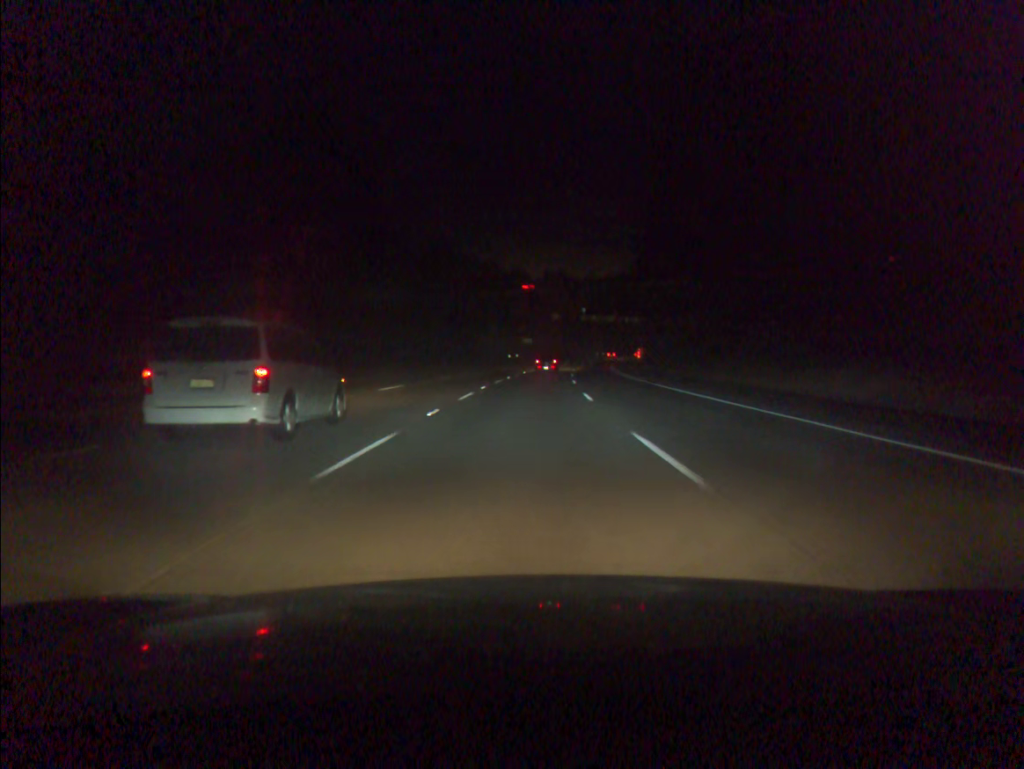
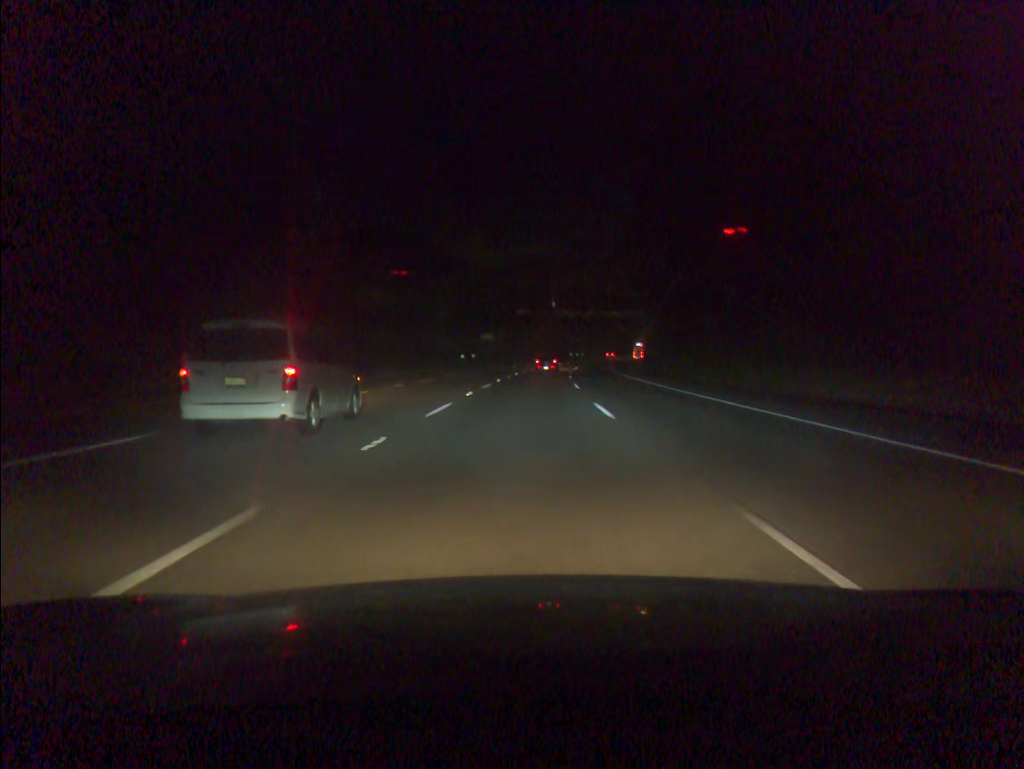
(+0.8, +35.5) m; +3°
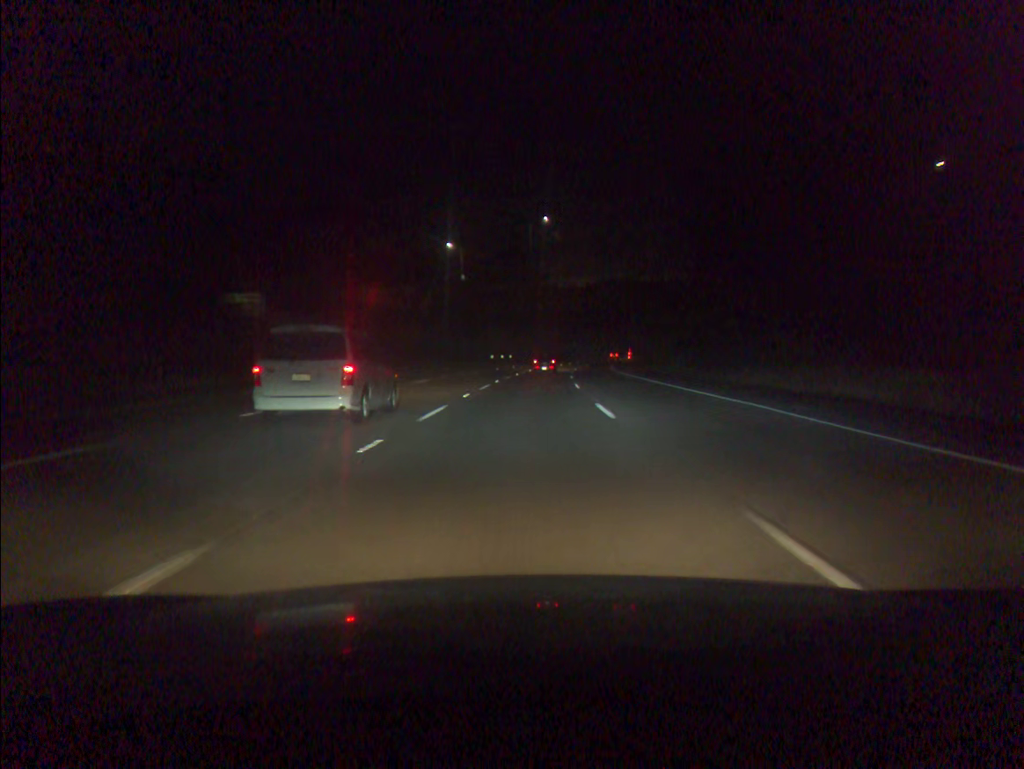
(+4.8, +88.4) m; +6°
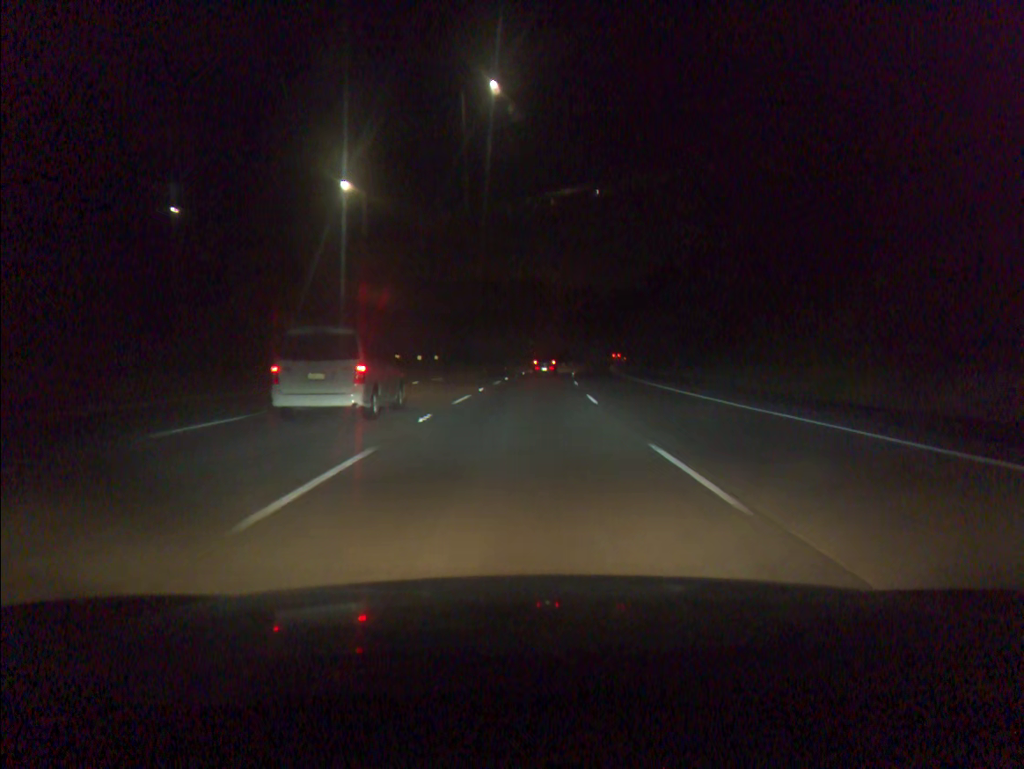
(+1.8, +52.9) m; +4°
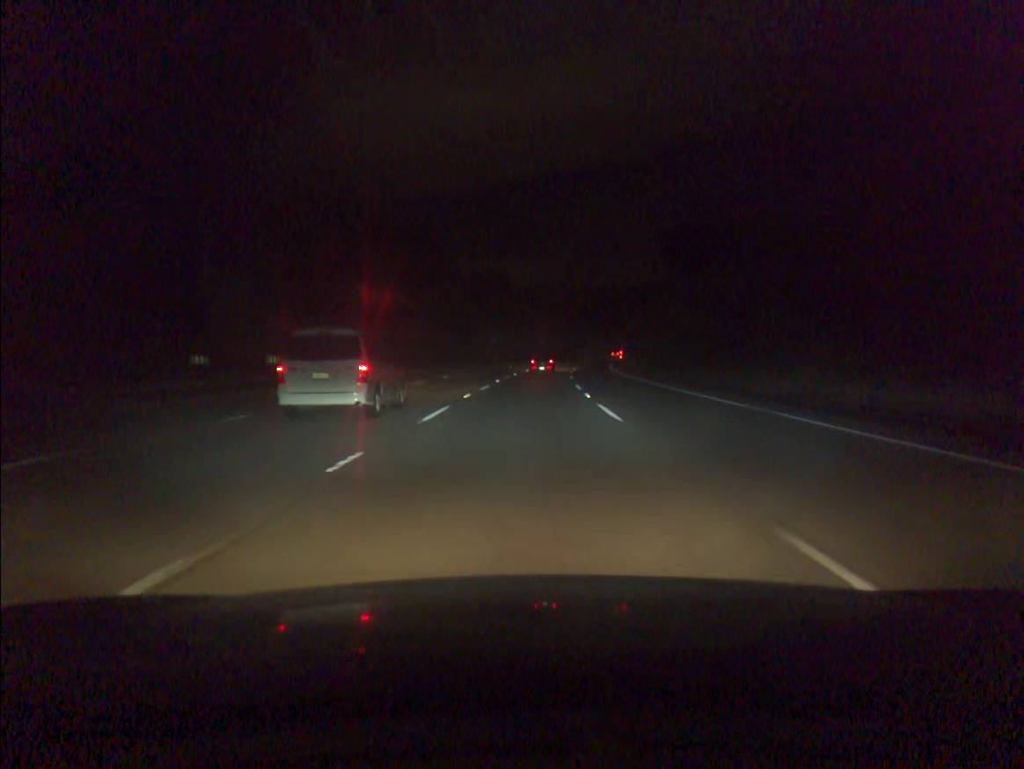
(+0.8, +35.1) m; +3°
